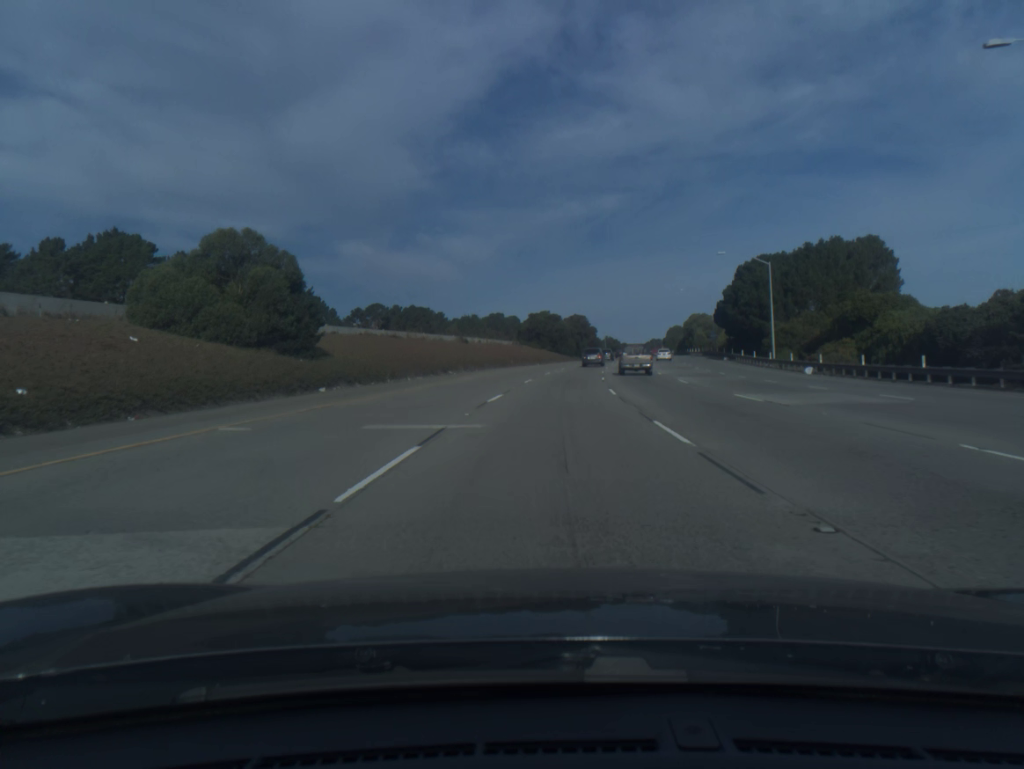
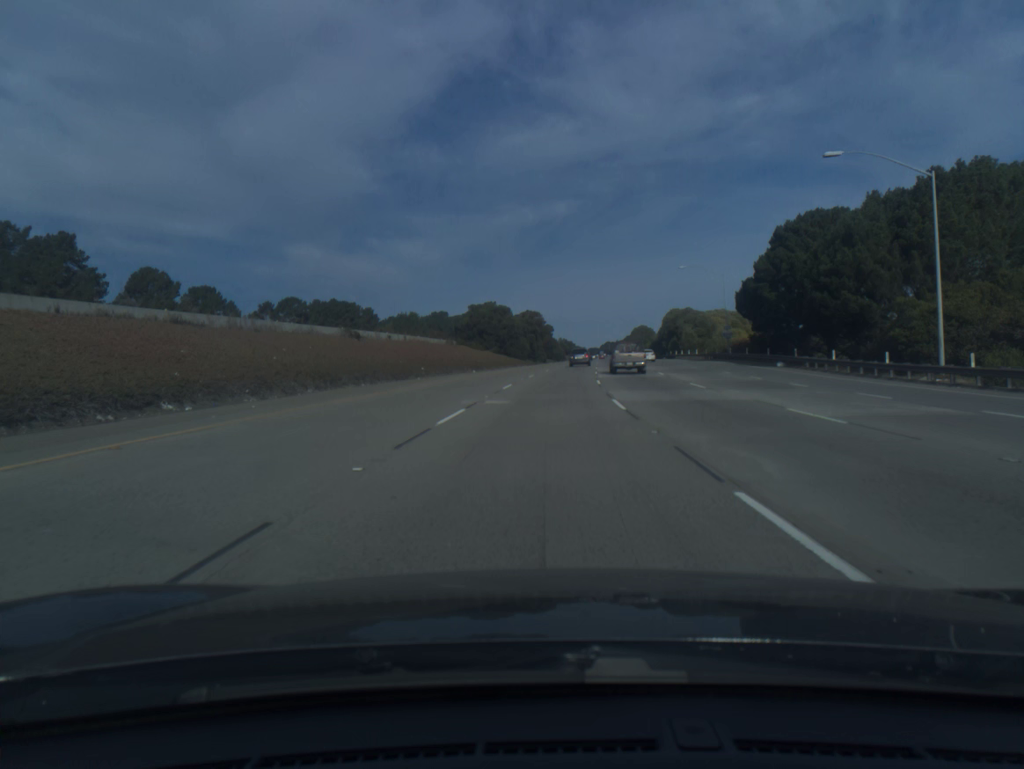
(+1.2, +36.7) m; +4°
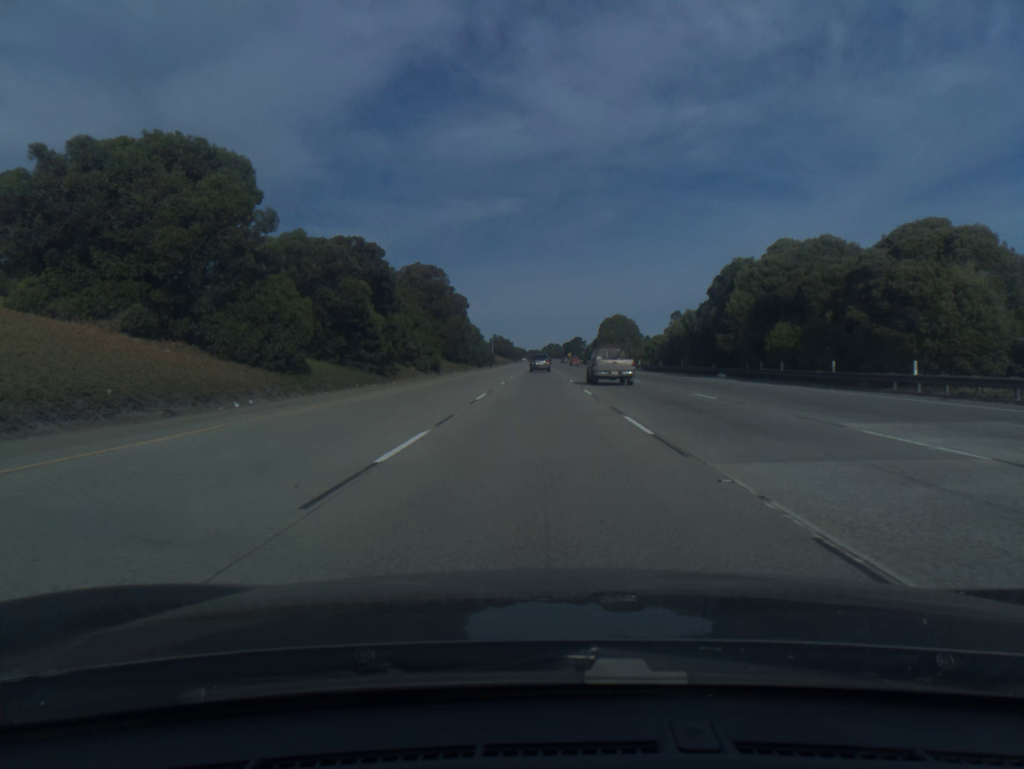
(+4.6, +92.3) m; +5°
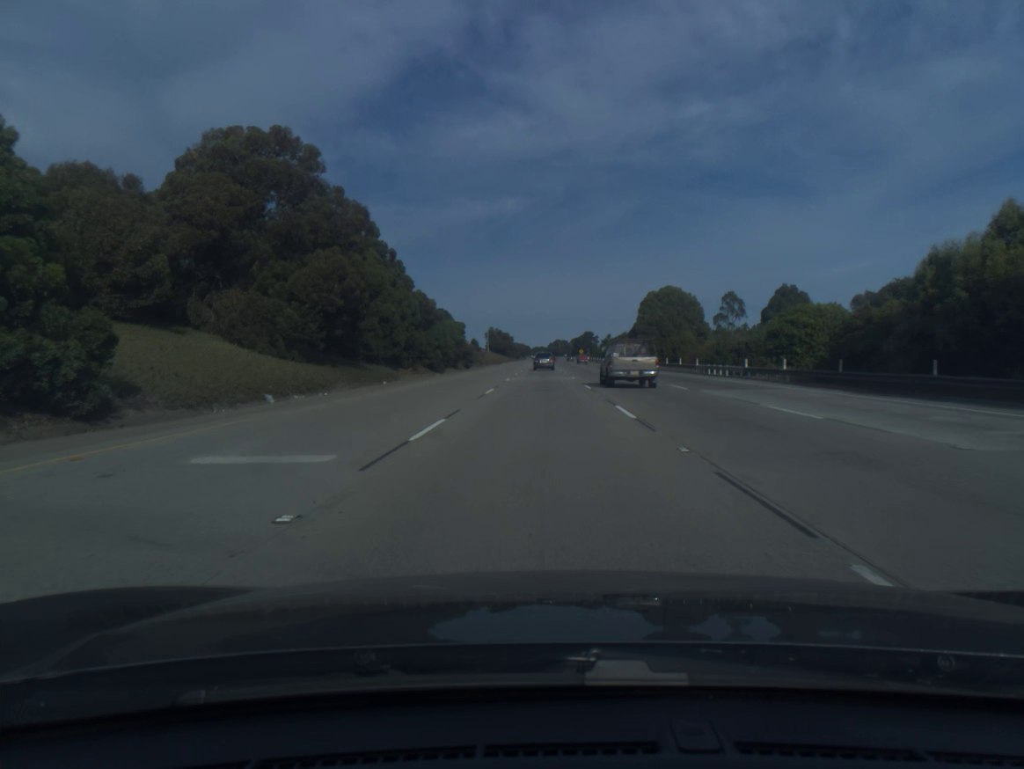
(-0.1, +56.0) m; 0°
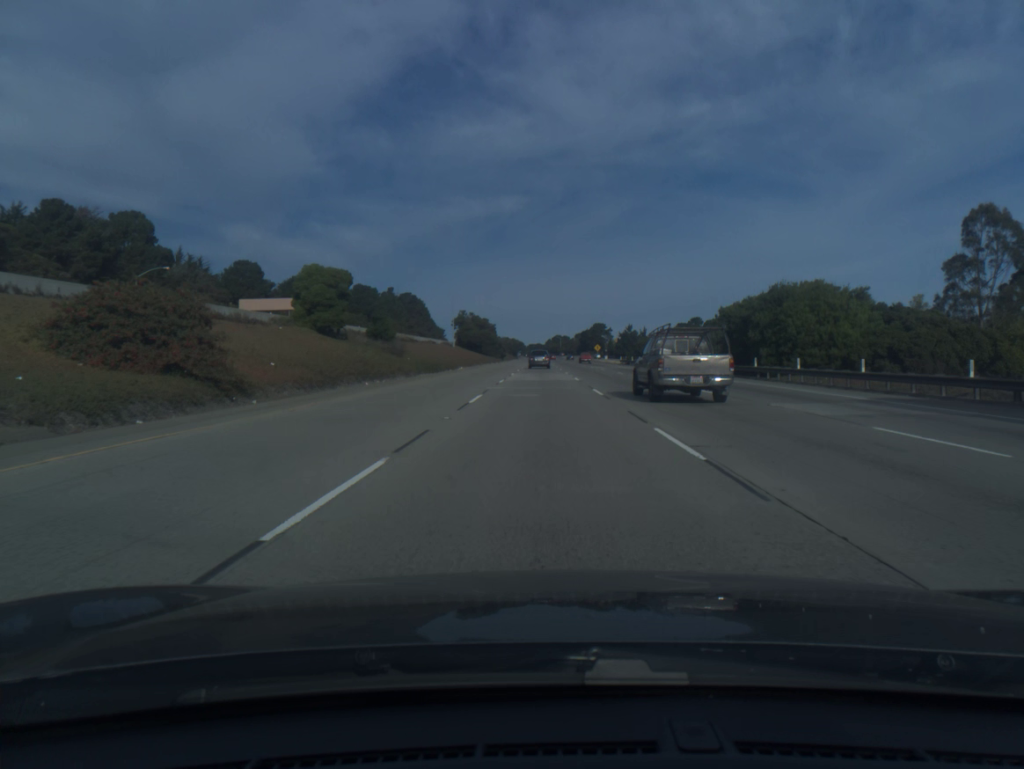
(0.0, +93.9) m; 0°
